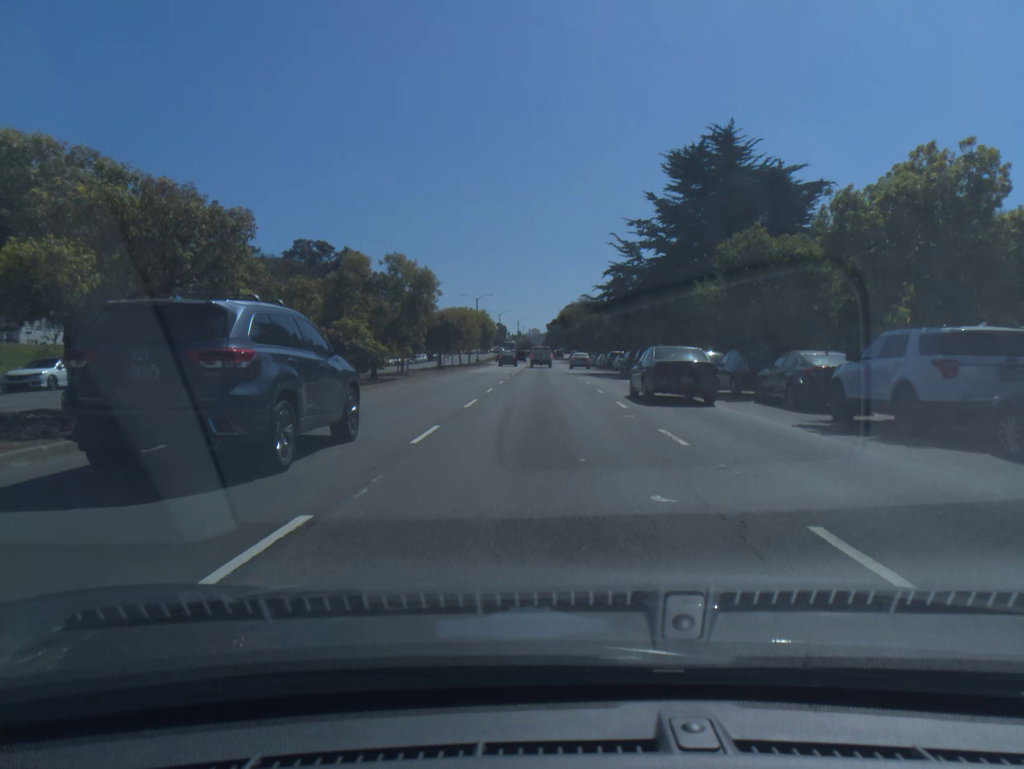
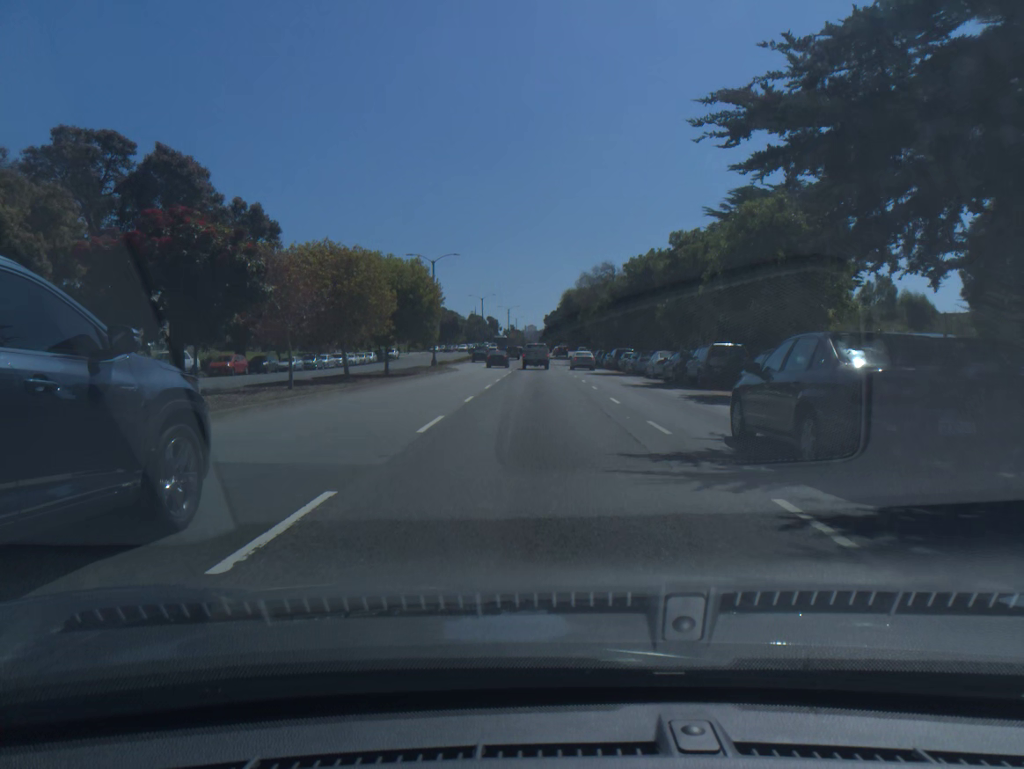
(+0.1, +42.4) m; 0°
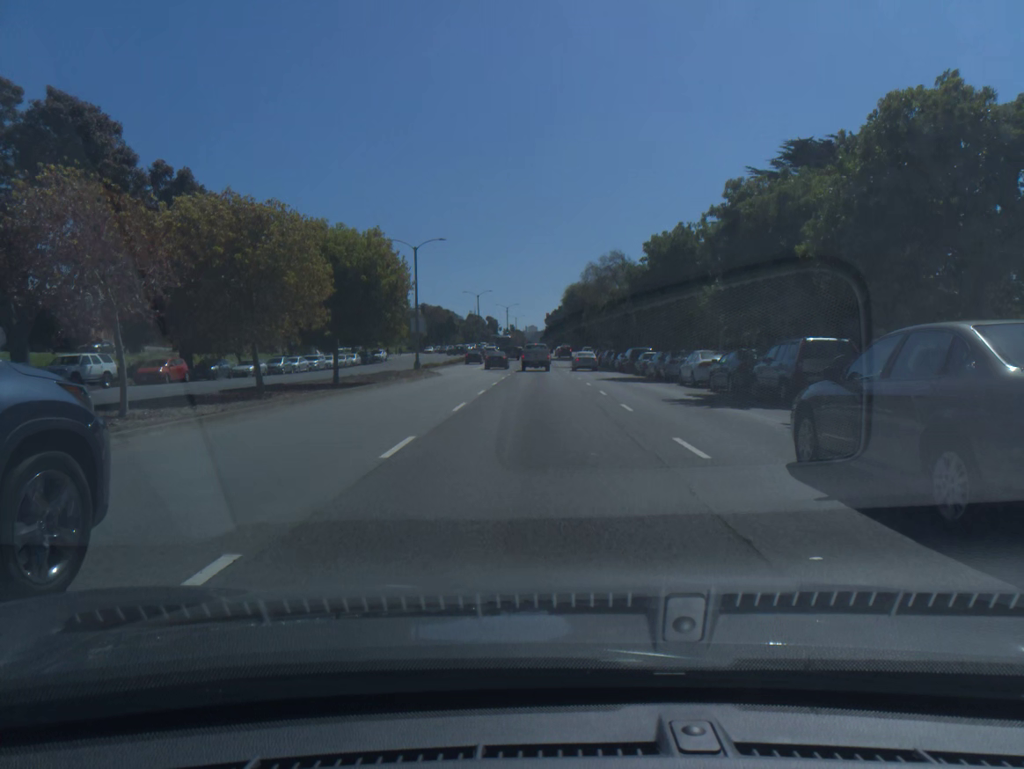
(0.0, +9.9) m; 0°
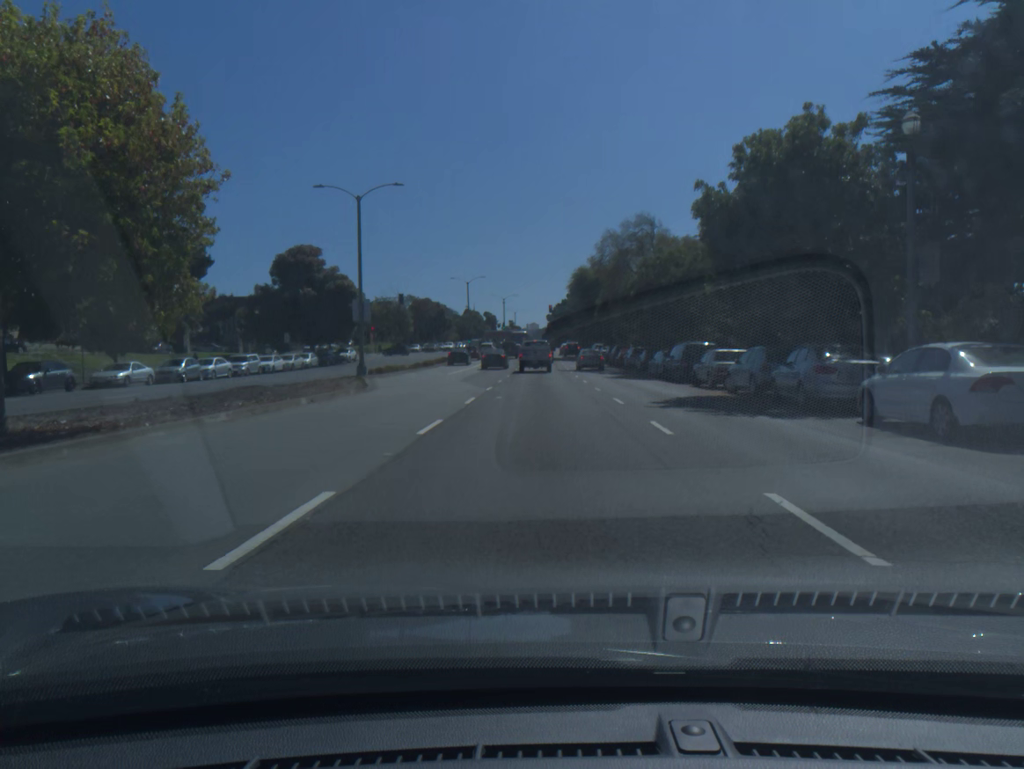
(0.0, +18.6) m; 0°
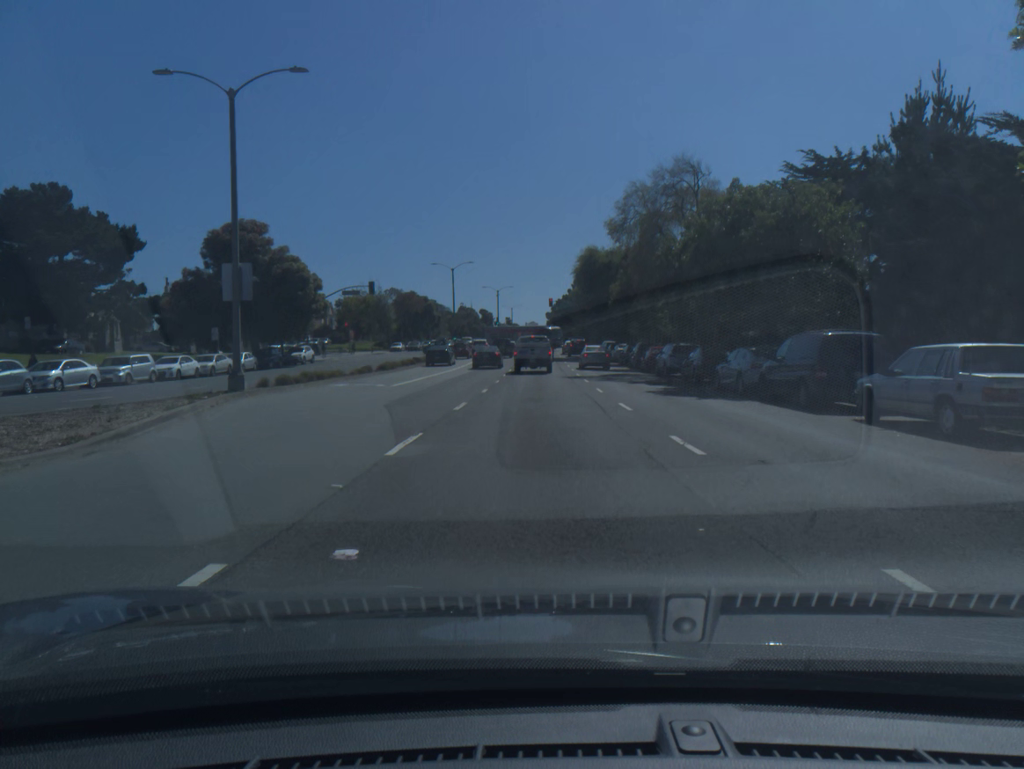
(0.0, +16.8) m; 0°
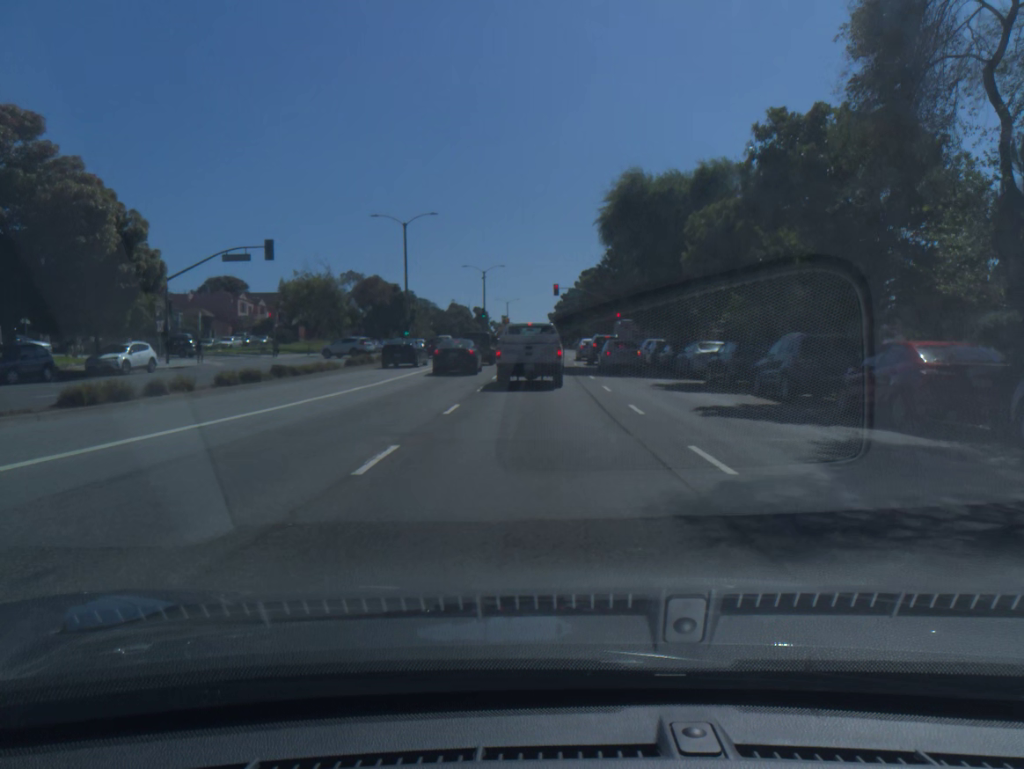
(0.0, +31.0) m; 0°
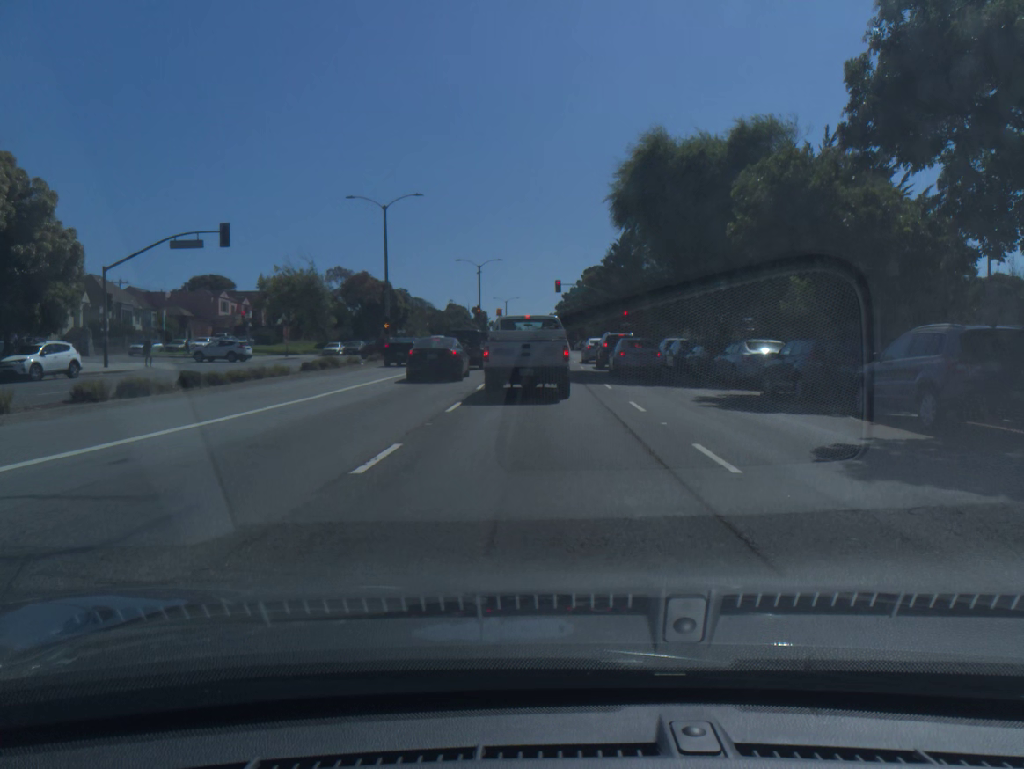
(0.0, +7.3) m; 0°
